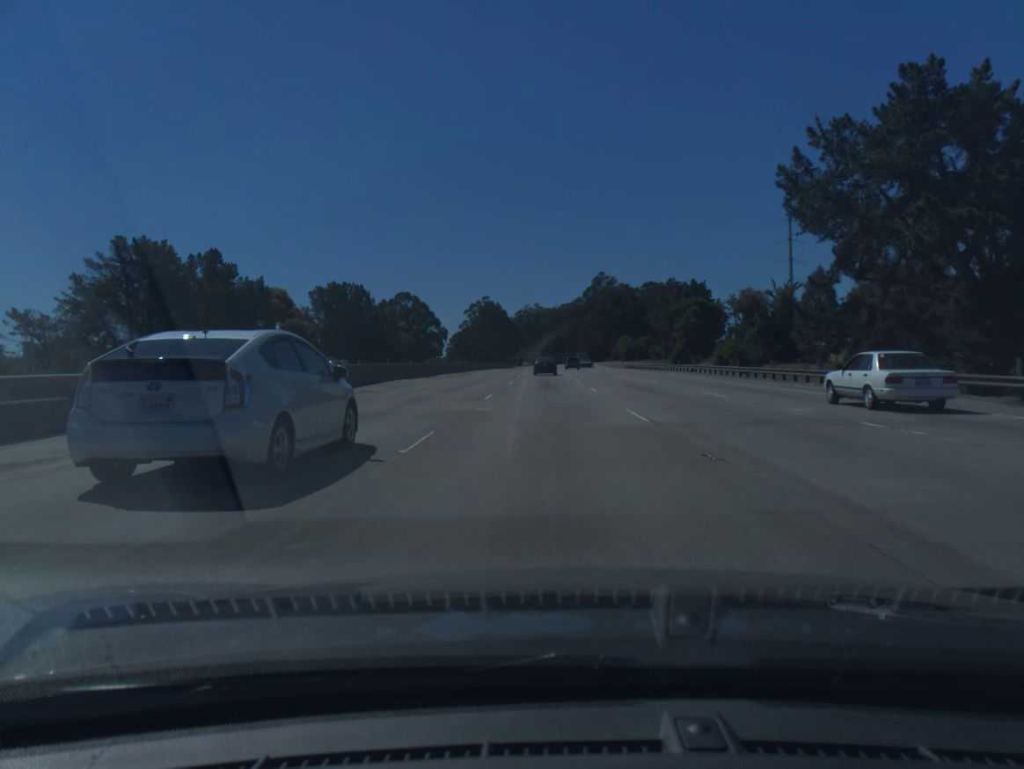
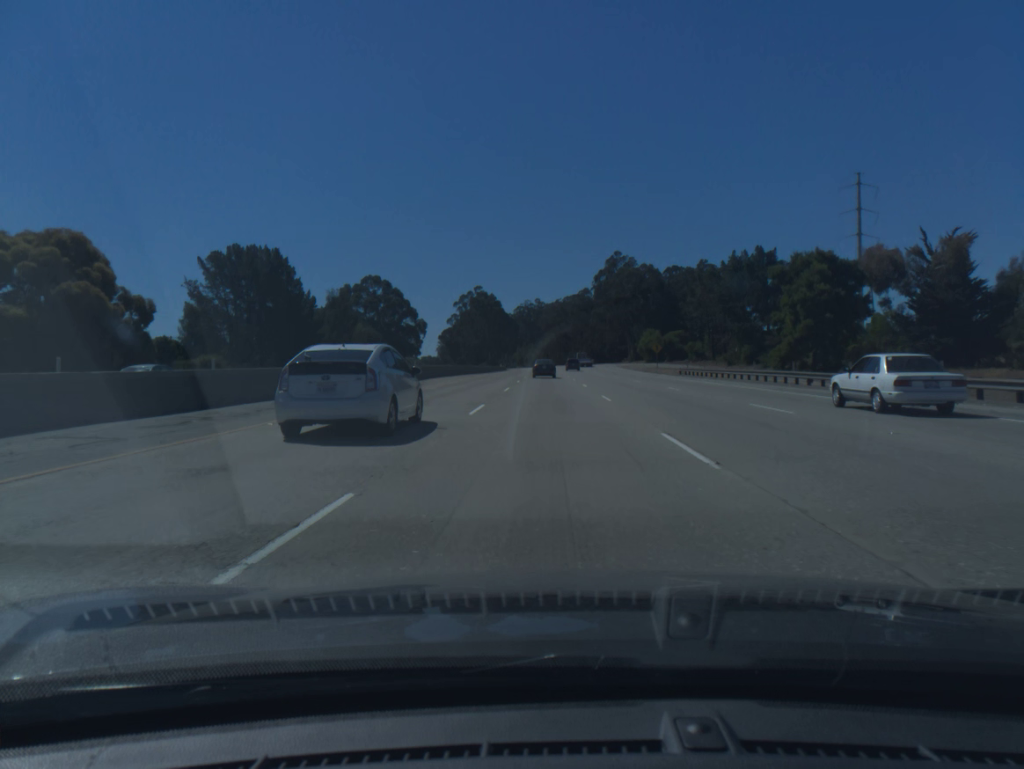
(-0.1, +49.1) m; 0°
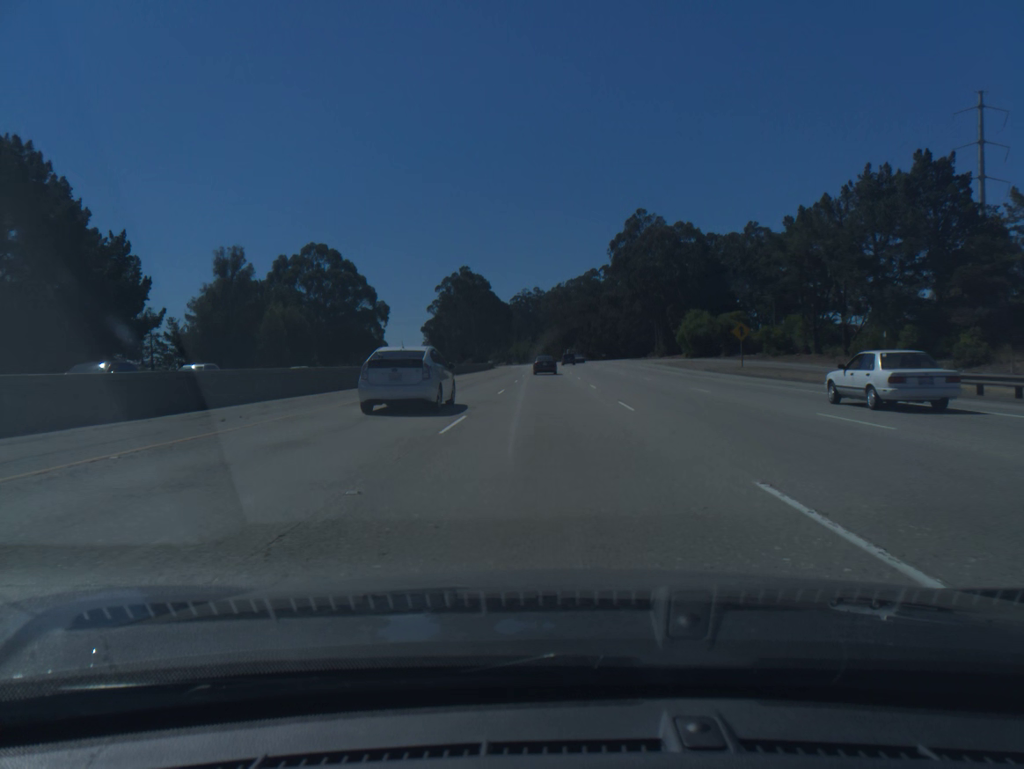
(0.0, +49.2) m; 0°
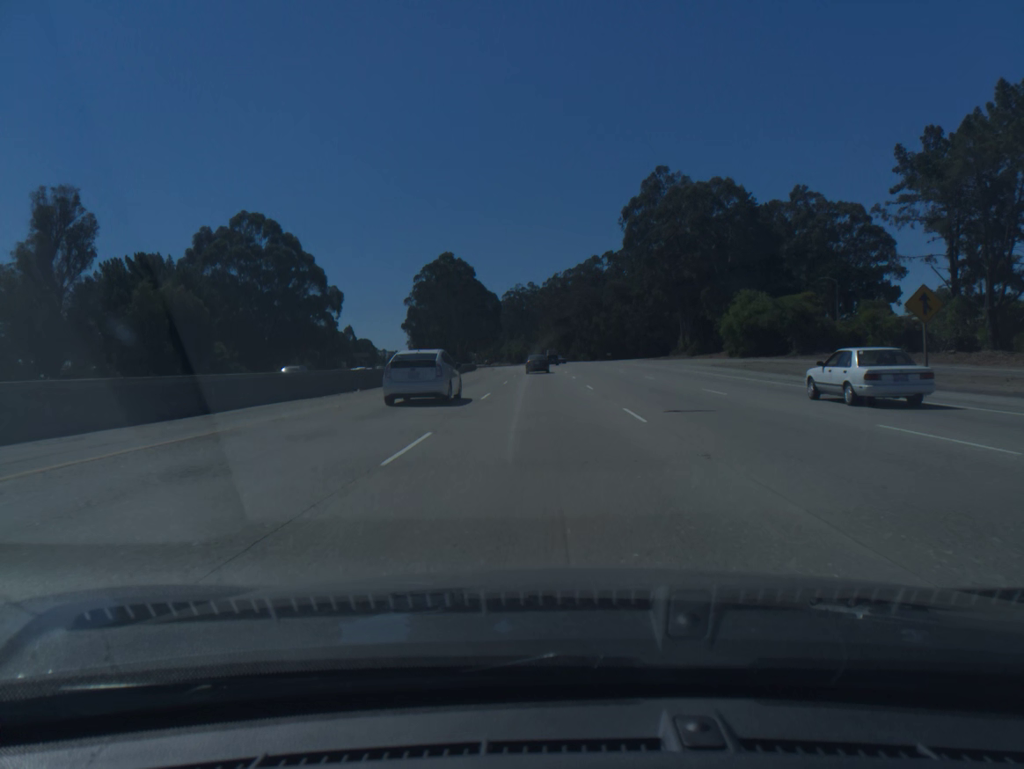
(+0.1, +32.8) m; 0°
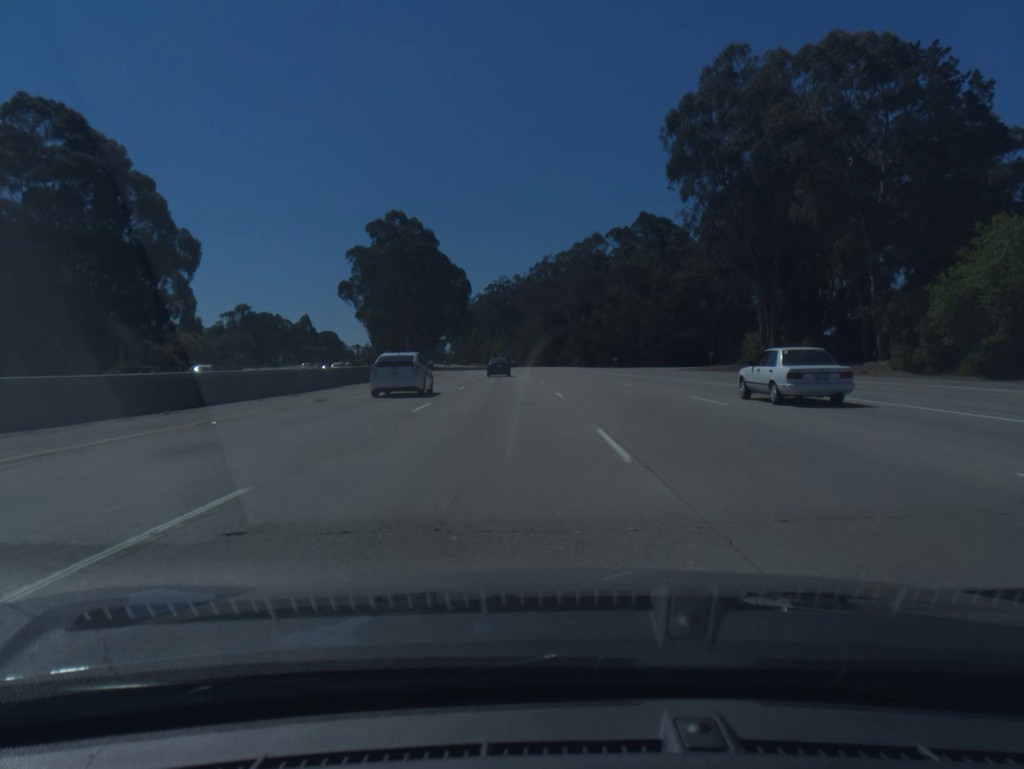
(+0.3, +49.0) m; +1°
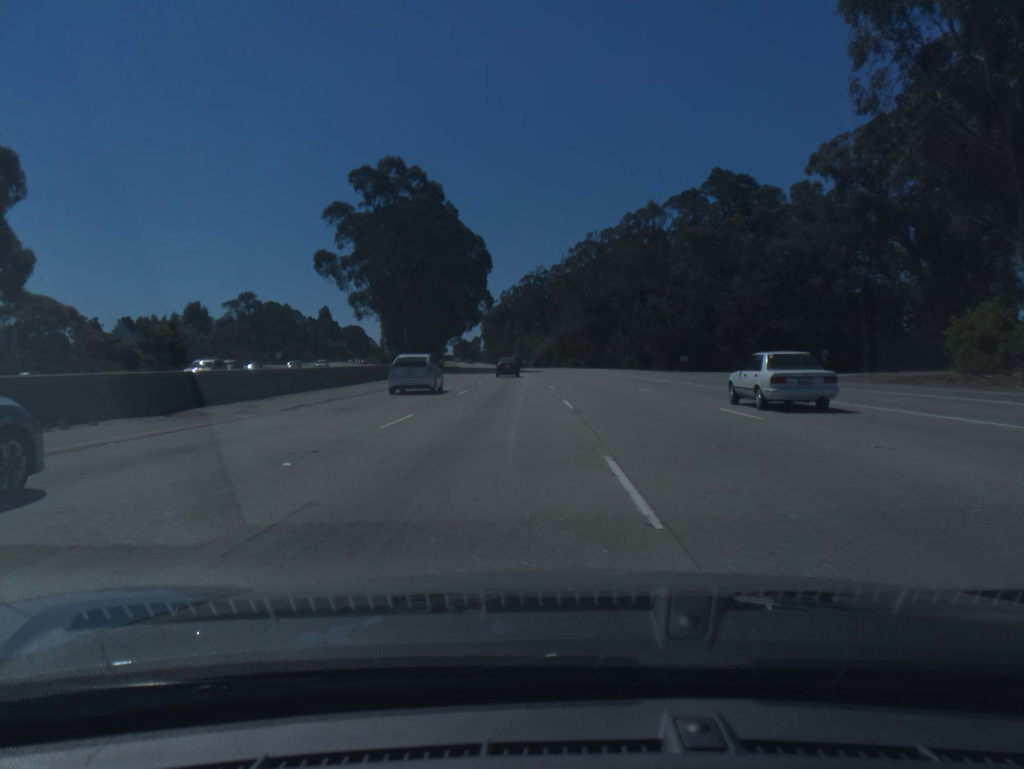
(-0.5, +32.7) m; -3°
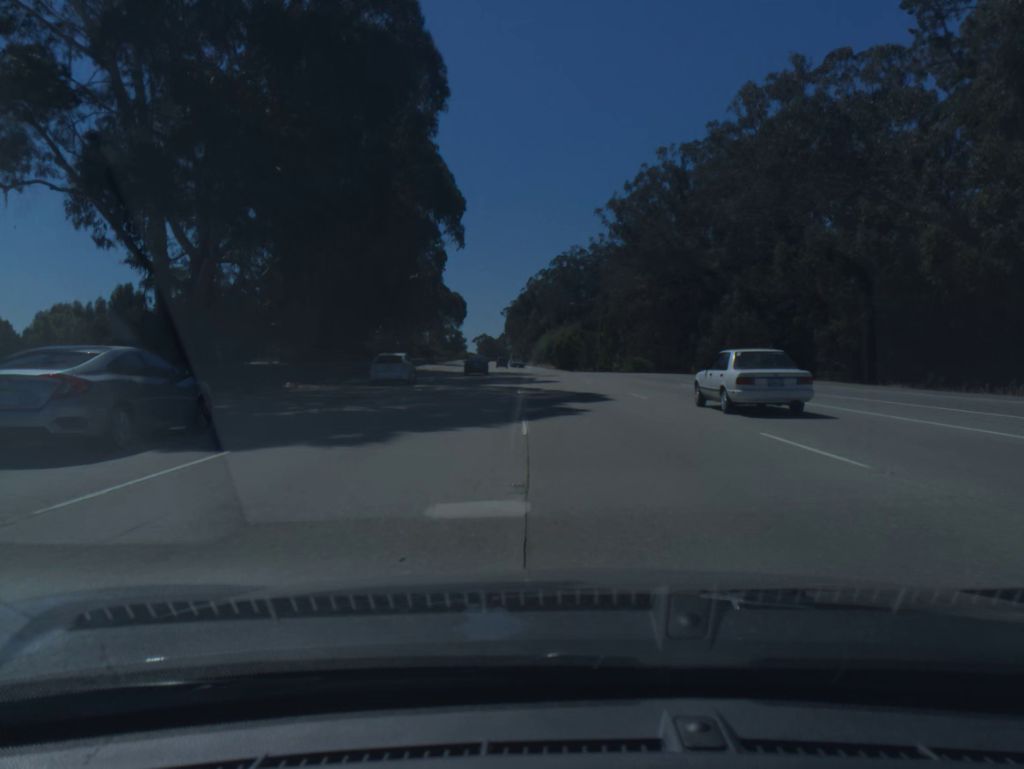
(-1.0, +66.3) m; -2°
